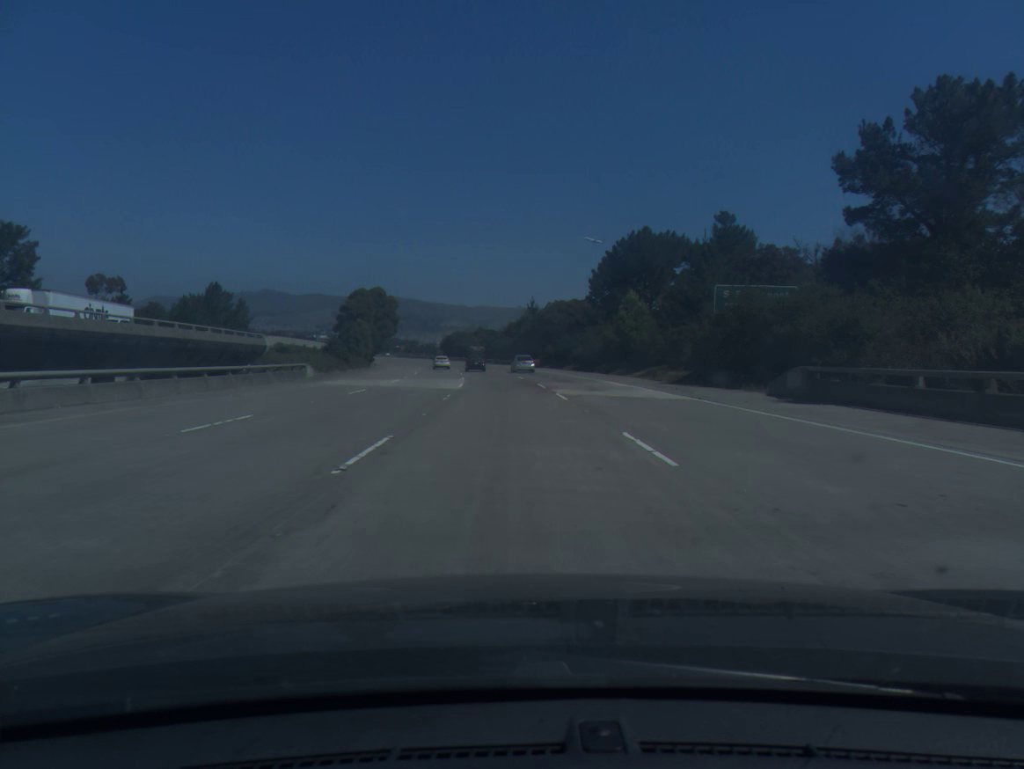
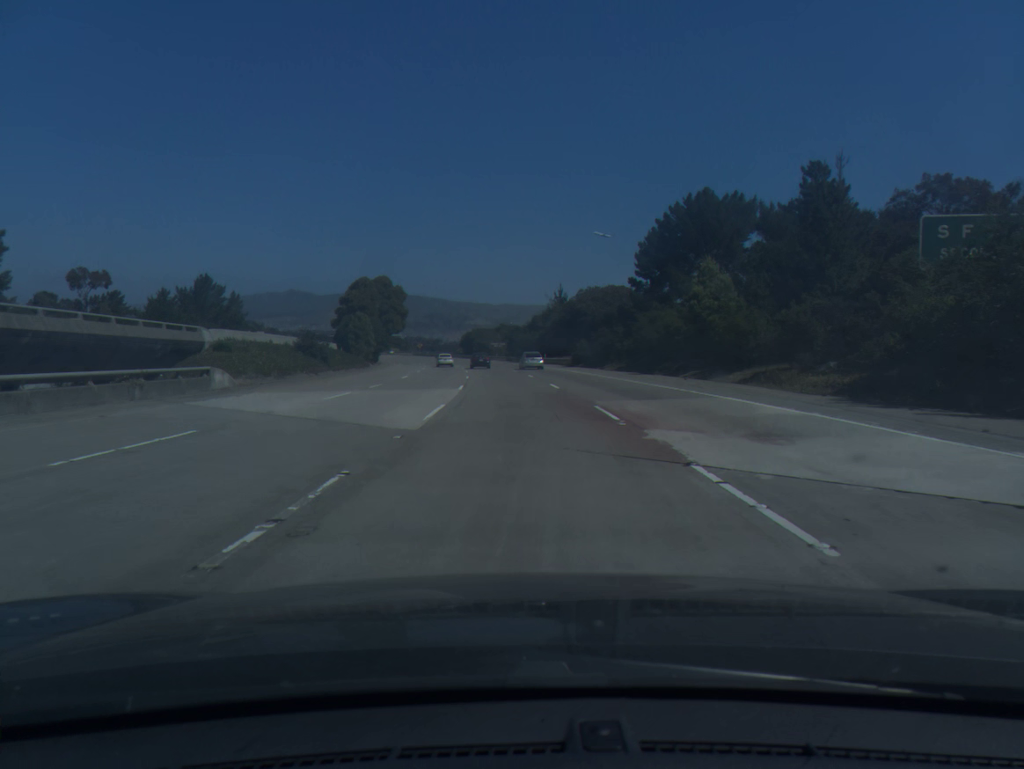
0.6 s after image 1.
(-0.3, +18.7) m; -2°
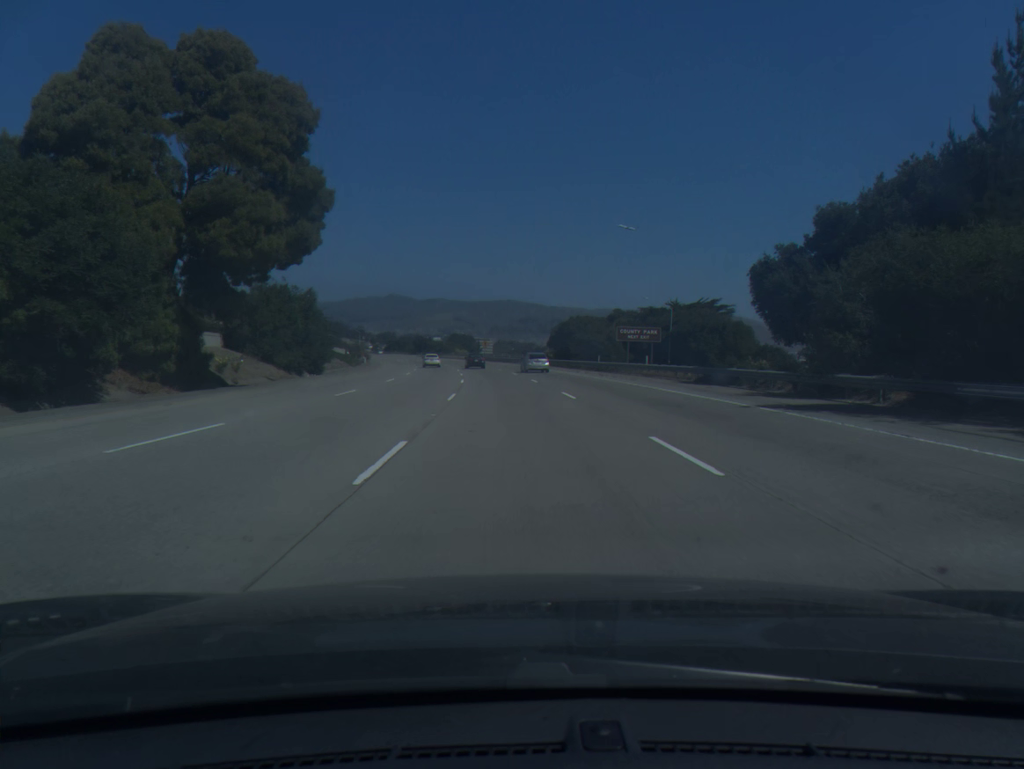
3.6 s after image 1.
(-6.1, +94.0) m; -7°
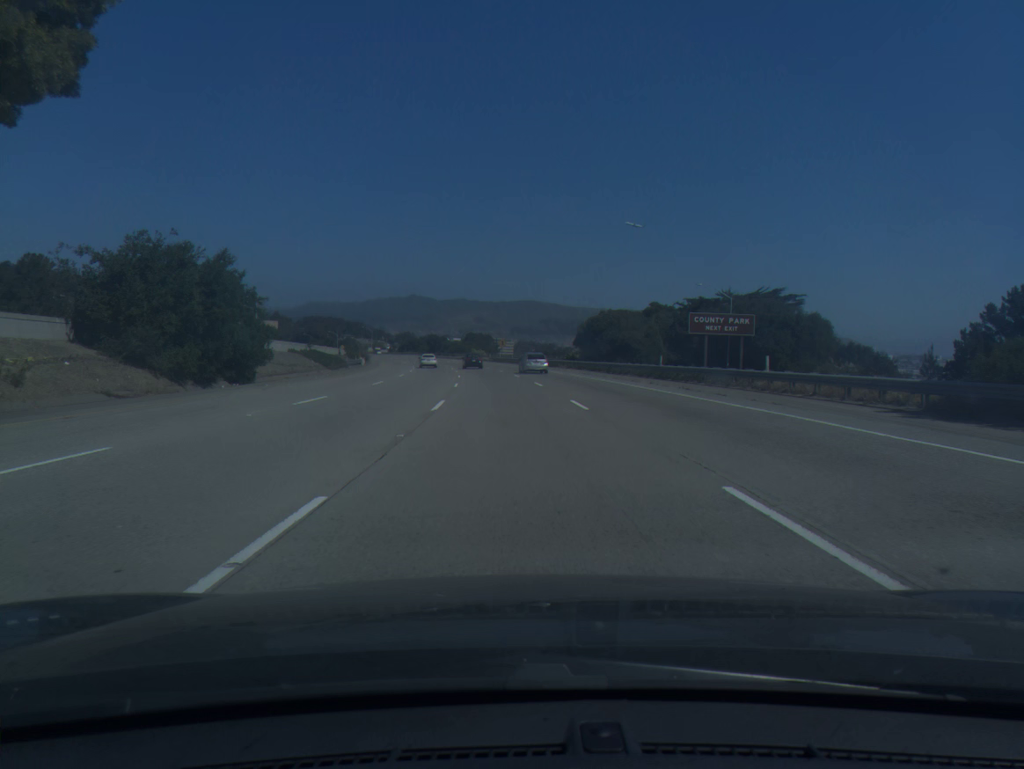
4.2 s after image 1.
(-0.2, +19.1) m; -2°
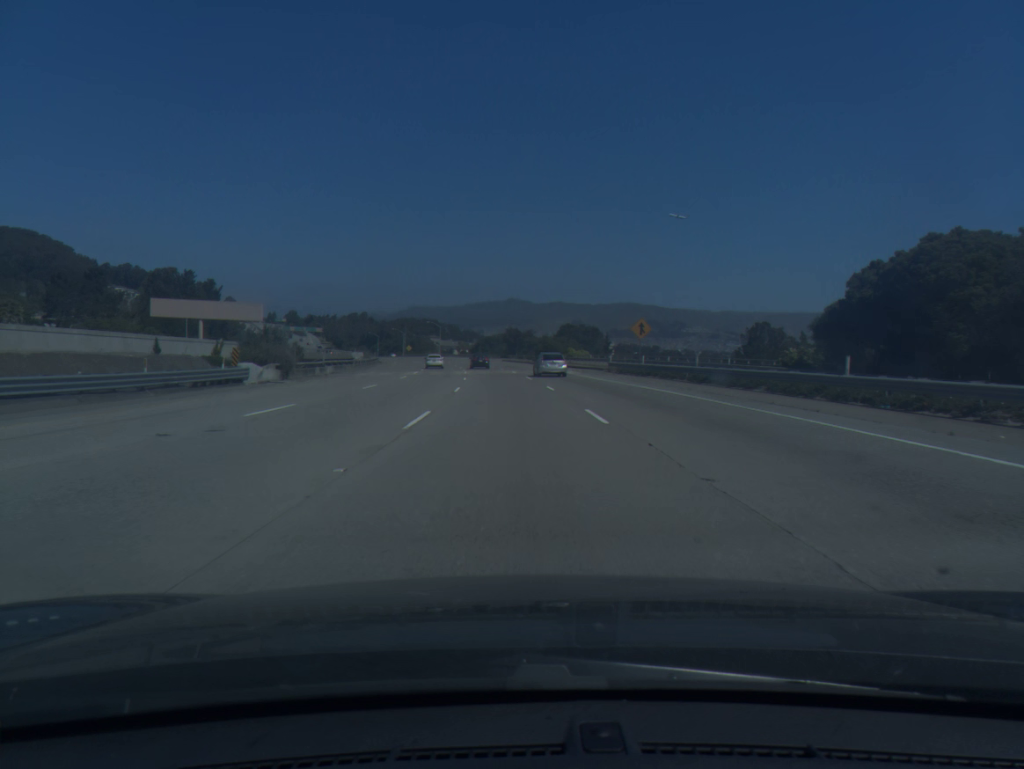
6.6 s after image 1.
(-4.5, +77.2) m; -7°
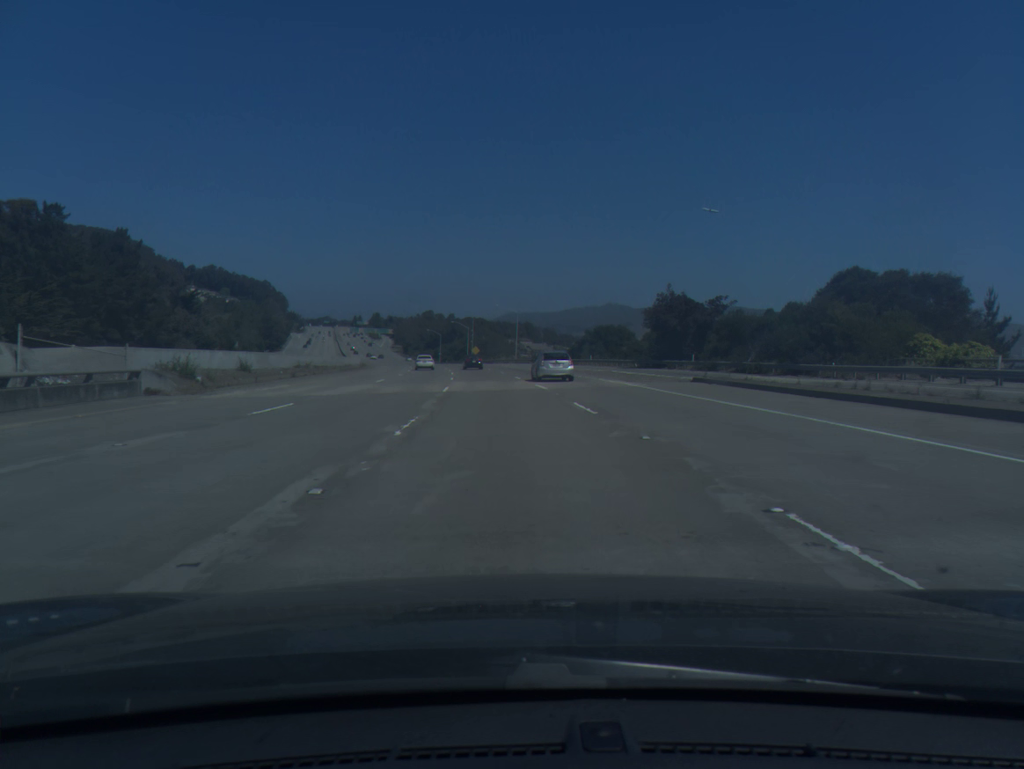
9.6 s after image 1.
(-6.3, +97.2) m; -7°
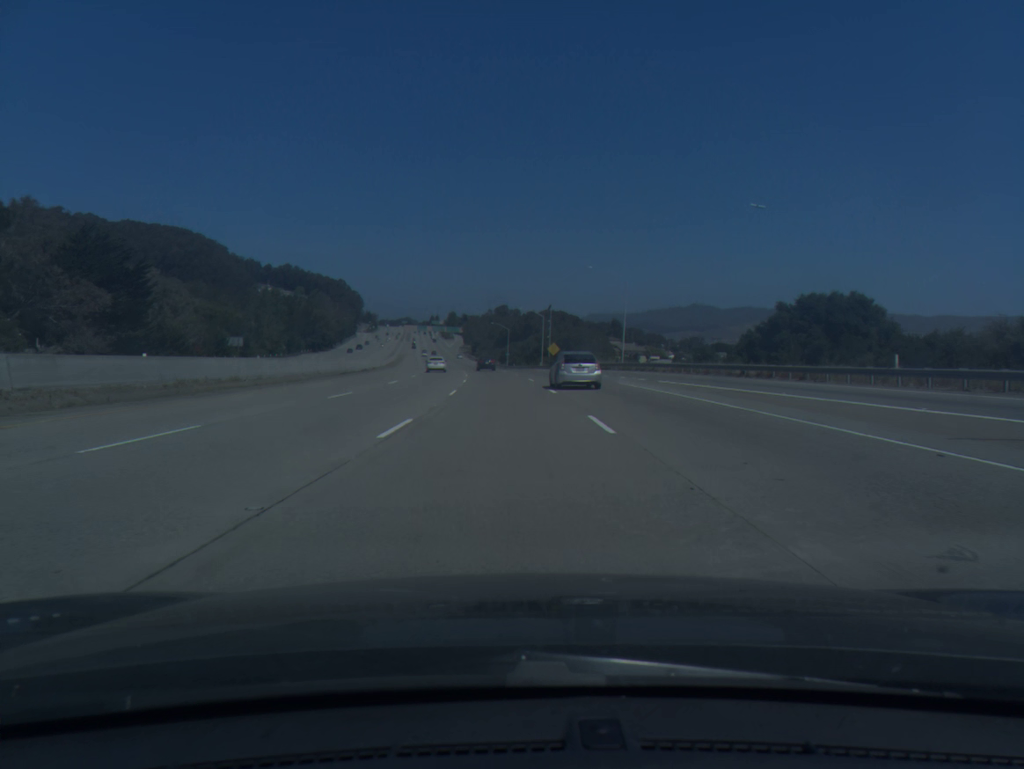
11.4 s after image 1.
(-2.8, +59.0) m; -6°
